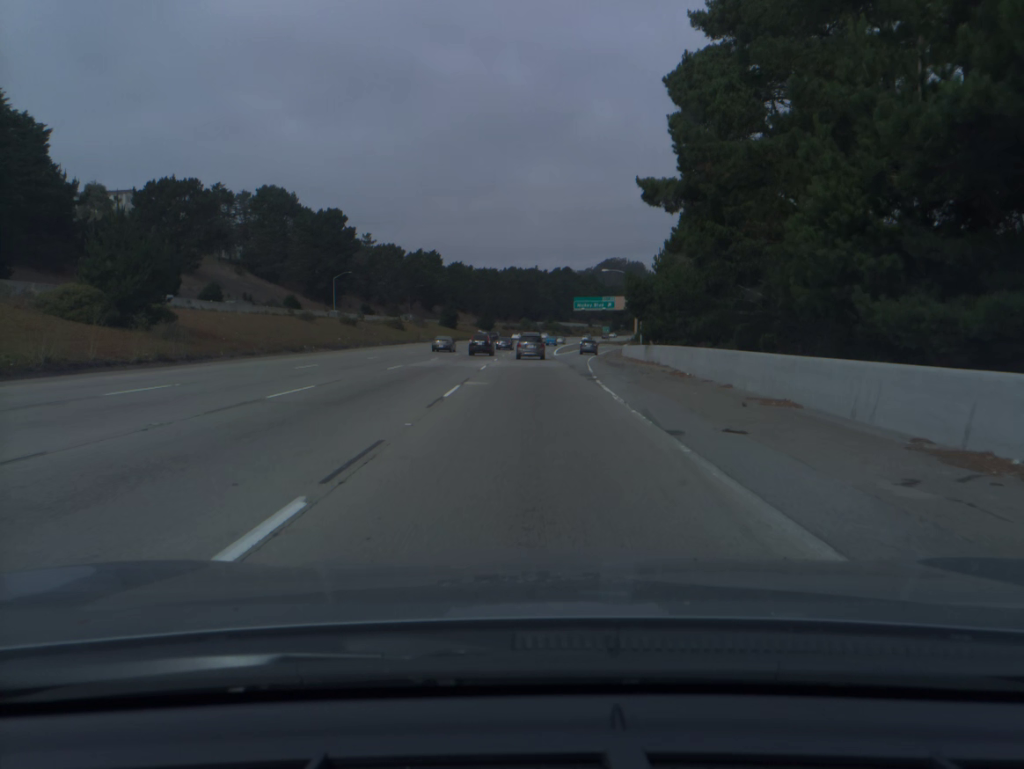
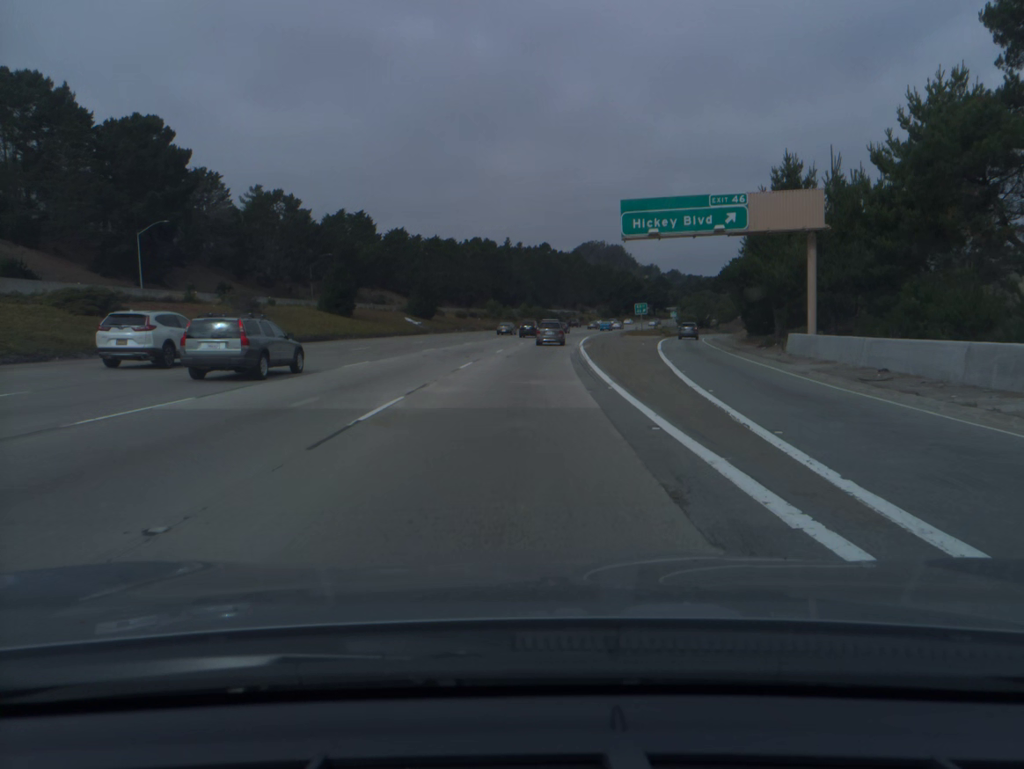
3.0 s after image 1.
(+0.9, +78.7) m; +2°
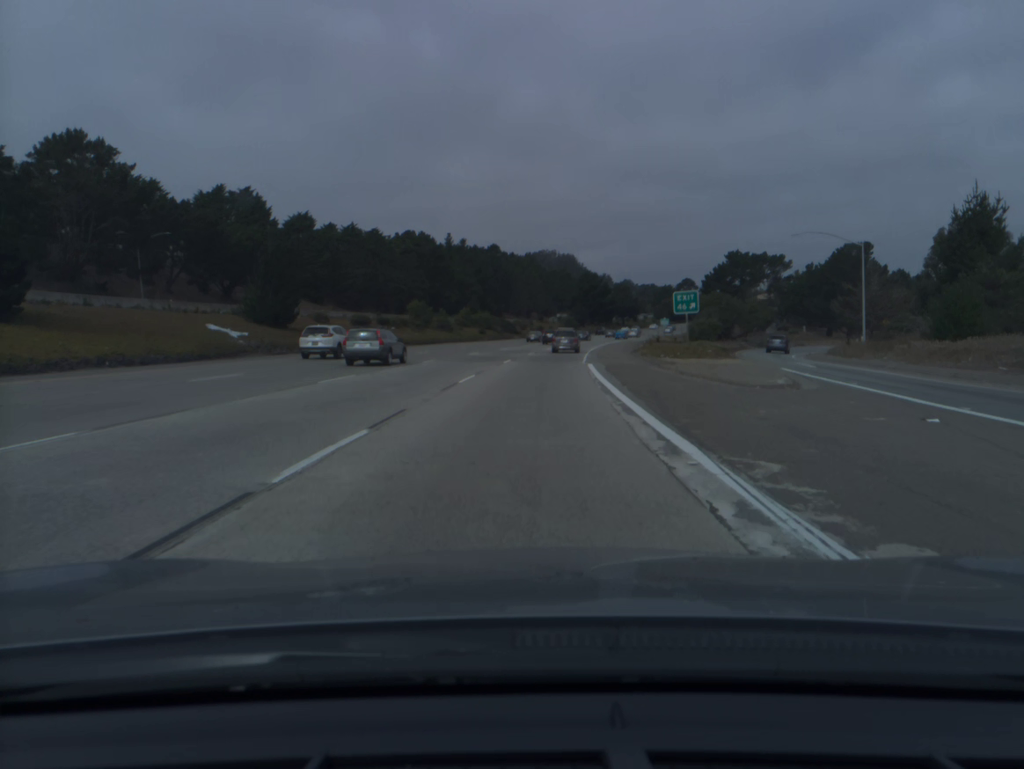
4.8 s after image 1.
(+1.2, +47.5) m; +3°
